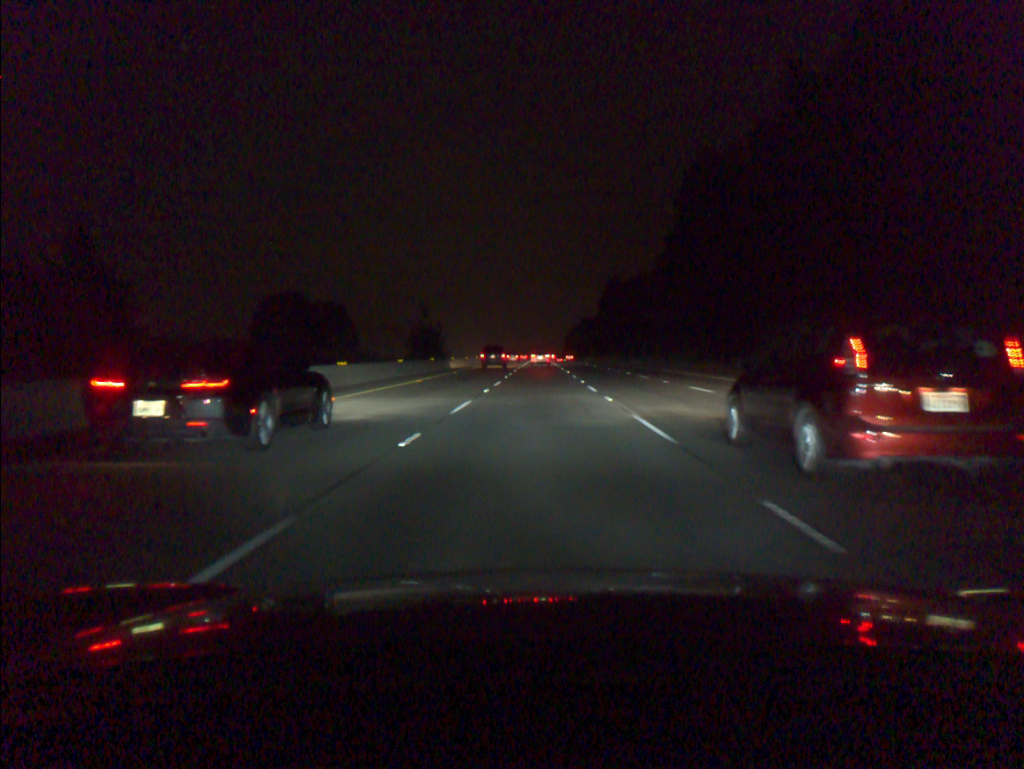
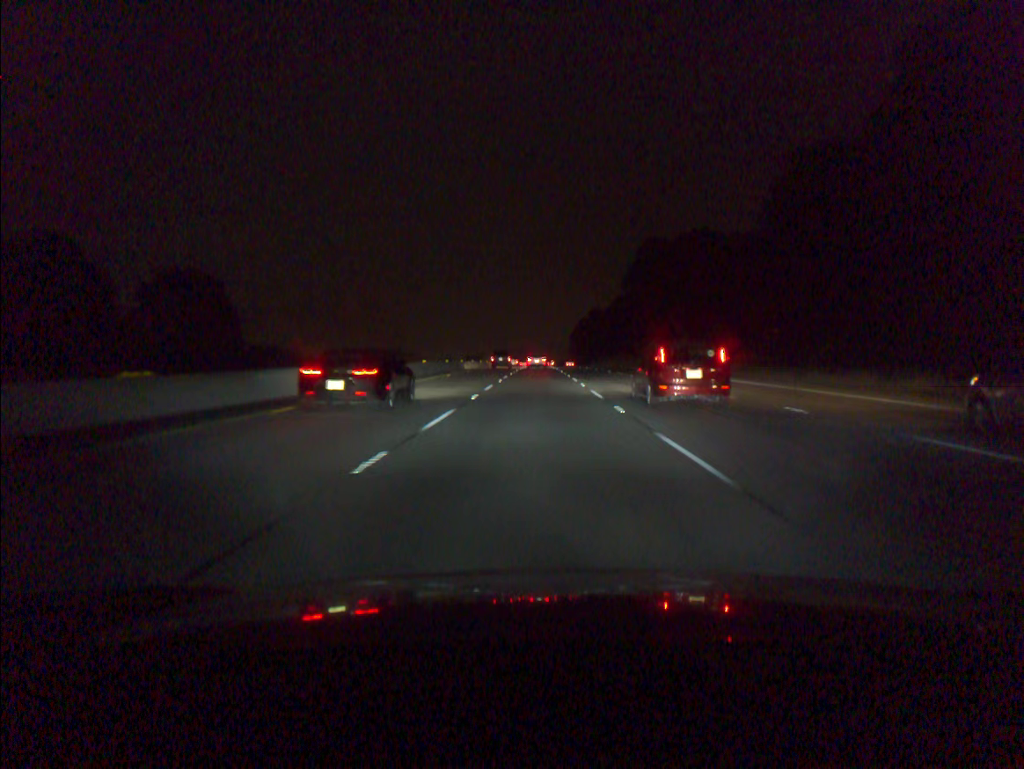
(+0.1, +91.0) m; 0°
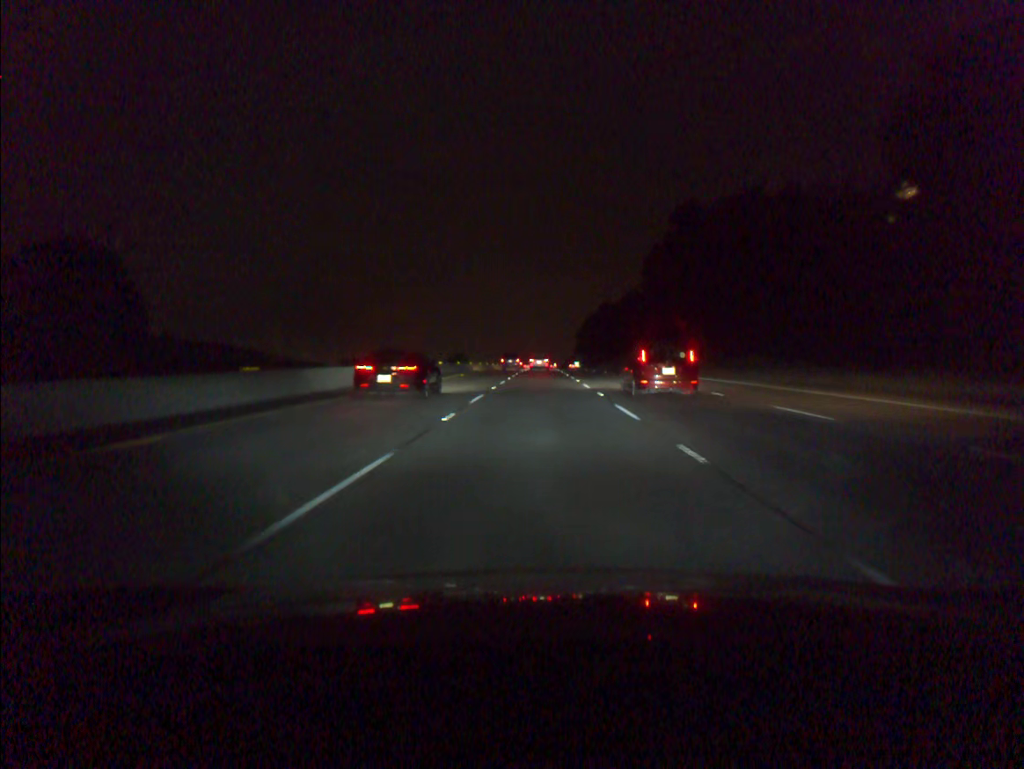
(-0.1, +36.6) m; 0°
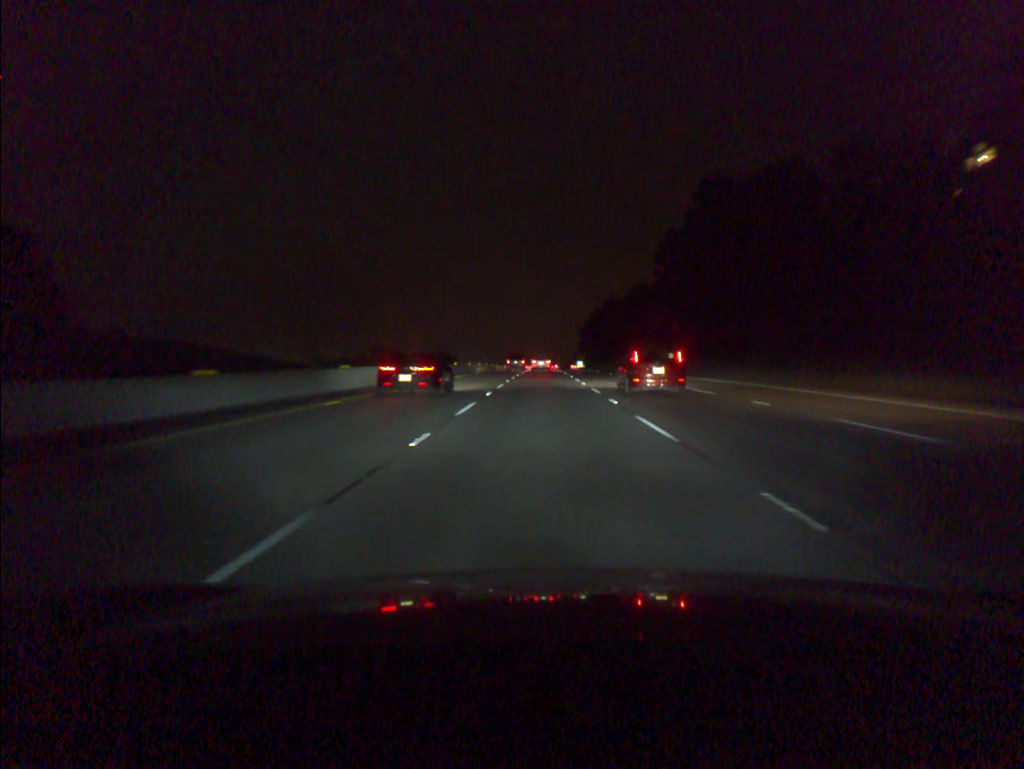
(0.0, +18.4) m; 0°
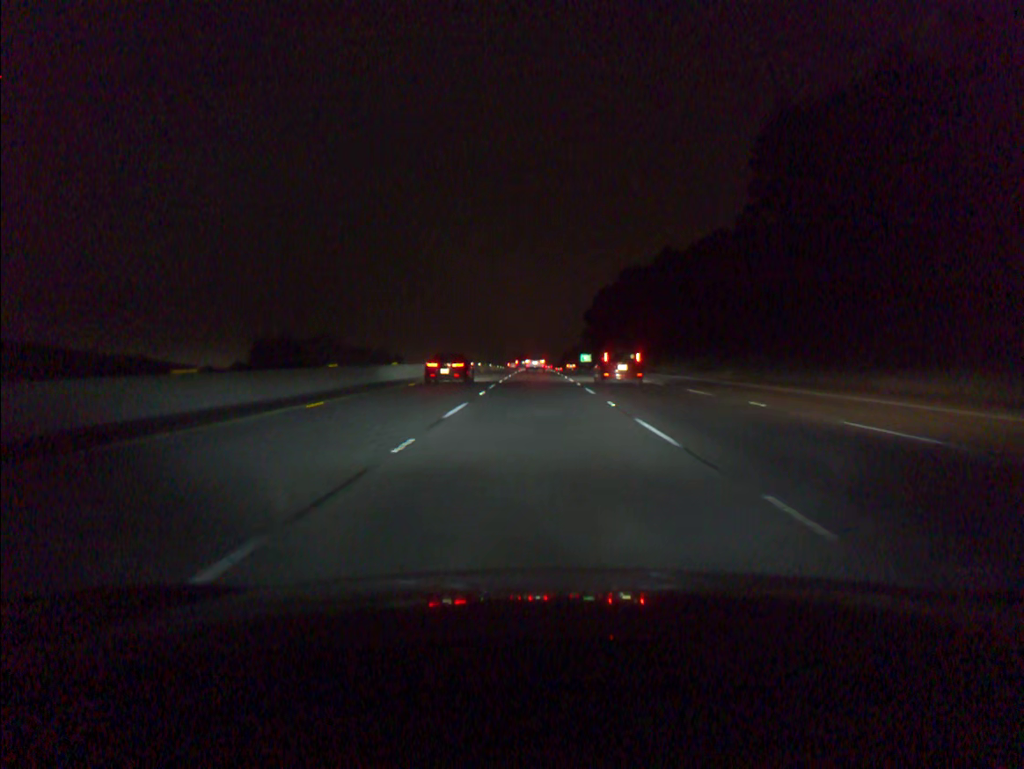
(+0.2, +73.8) m; 0°
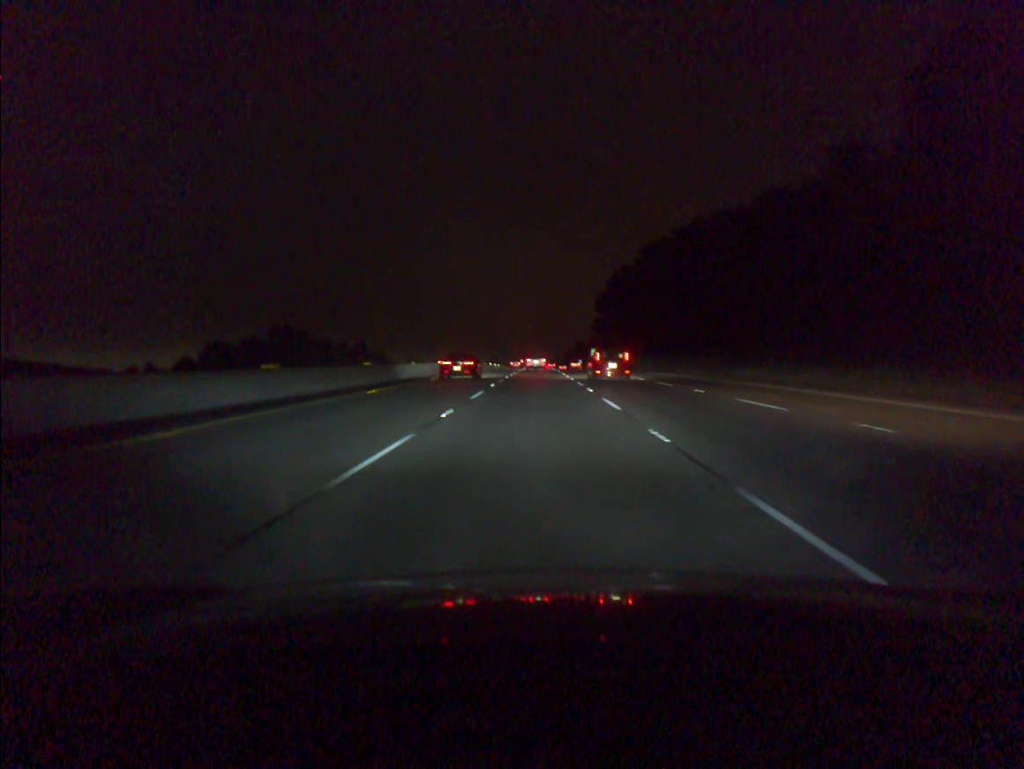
(0.0, +37.2) m; 0°
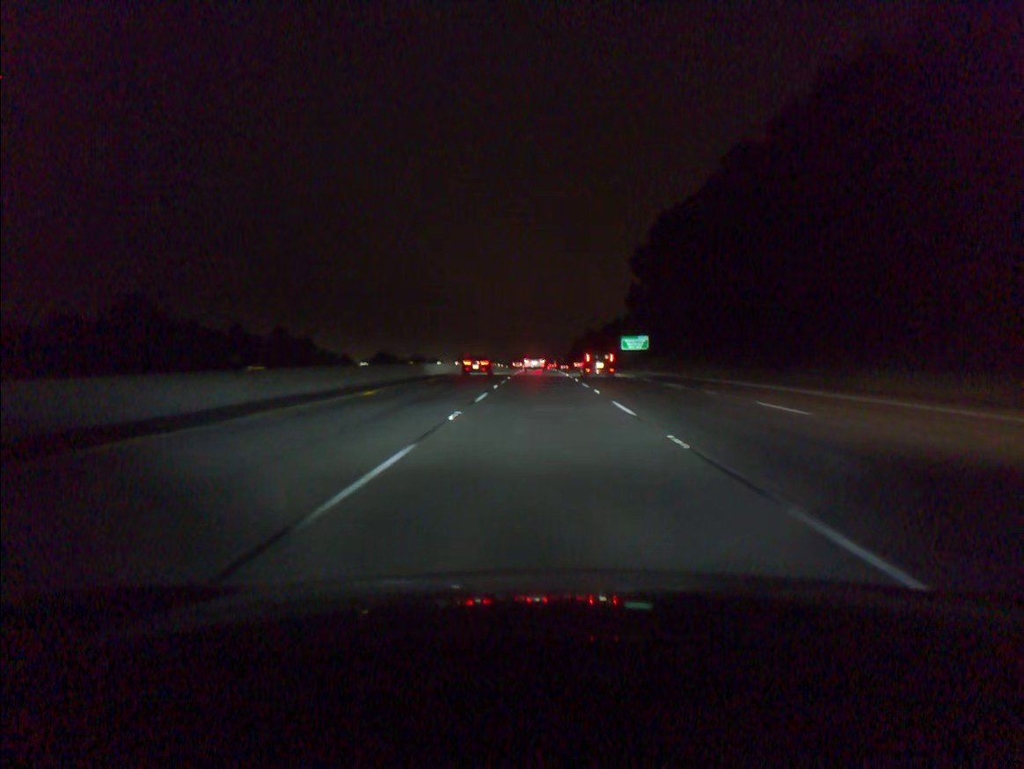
(-0.2, +74.5) m; 0°
